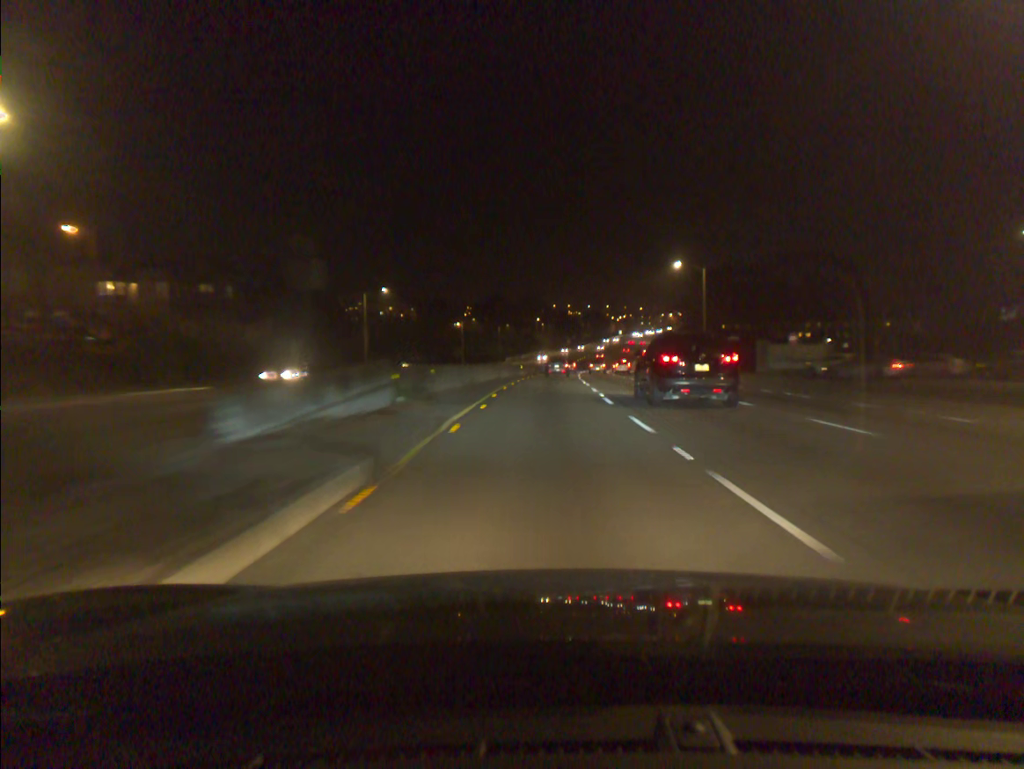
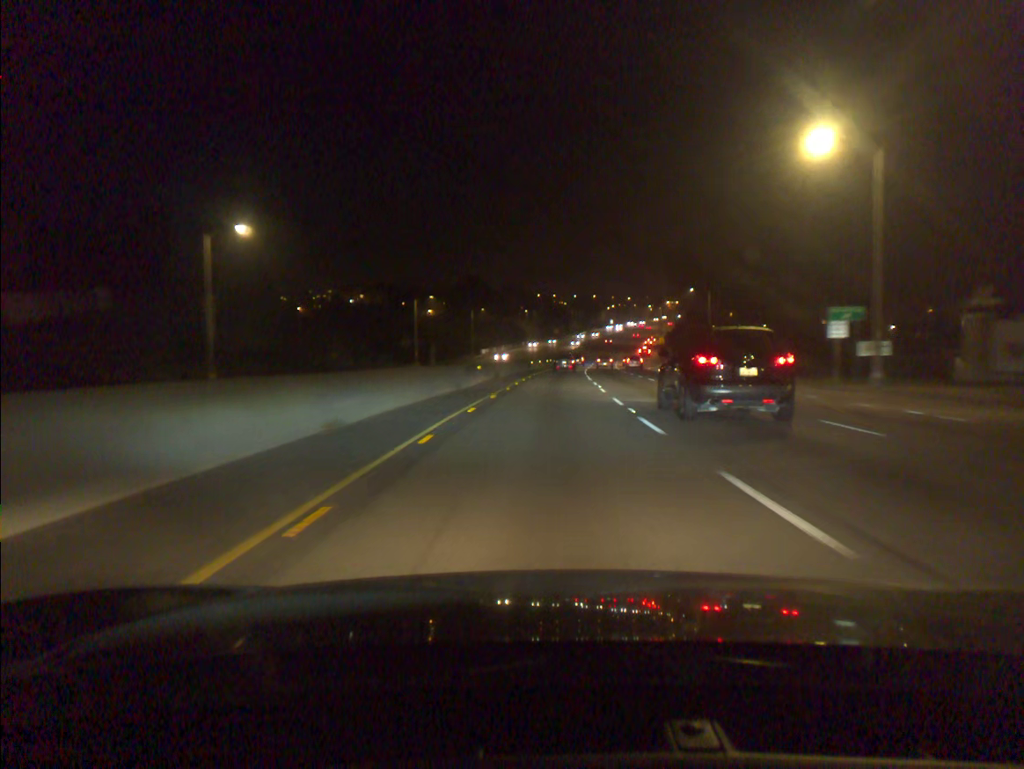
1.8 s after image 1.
(+0.4, +36.8) m; +1°
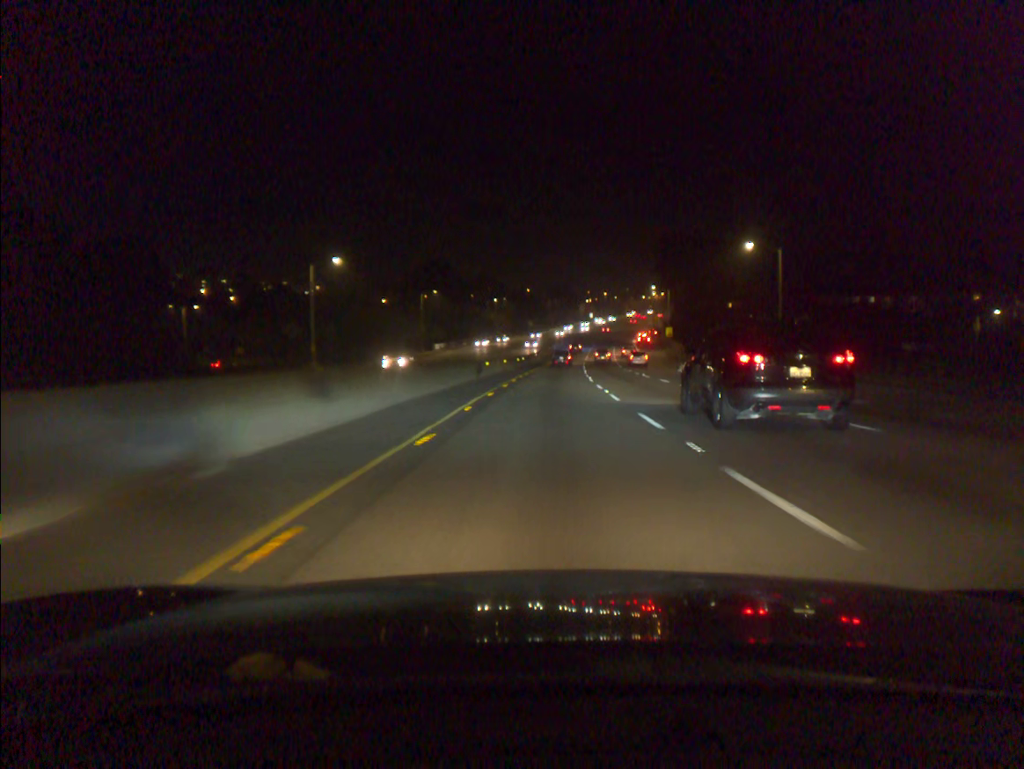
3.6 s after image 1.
(+0.5, +36.8) m; +2°
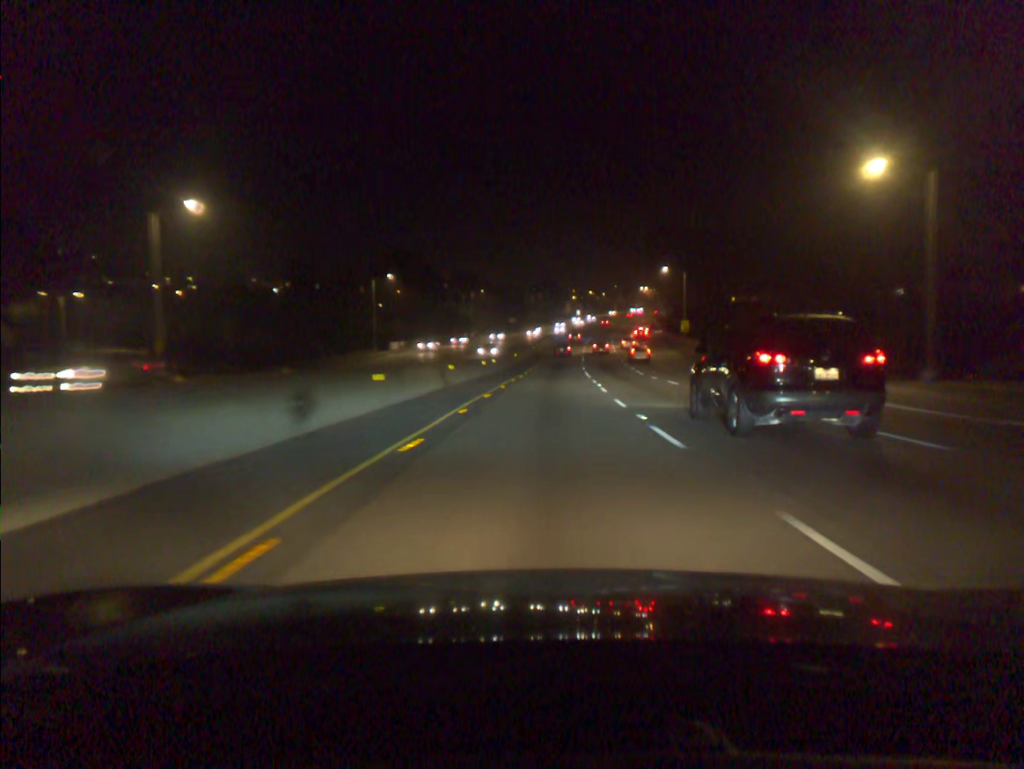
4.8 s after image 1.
(+0.3, +24.8) m; +1°
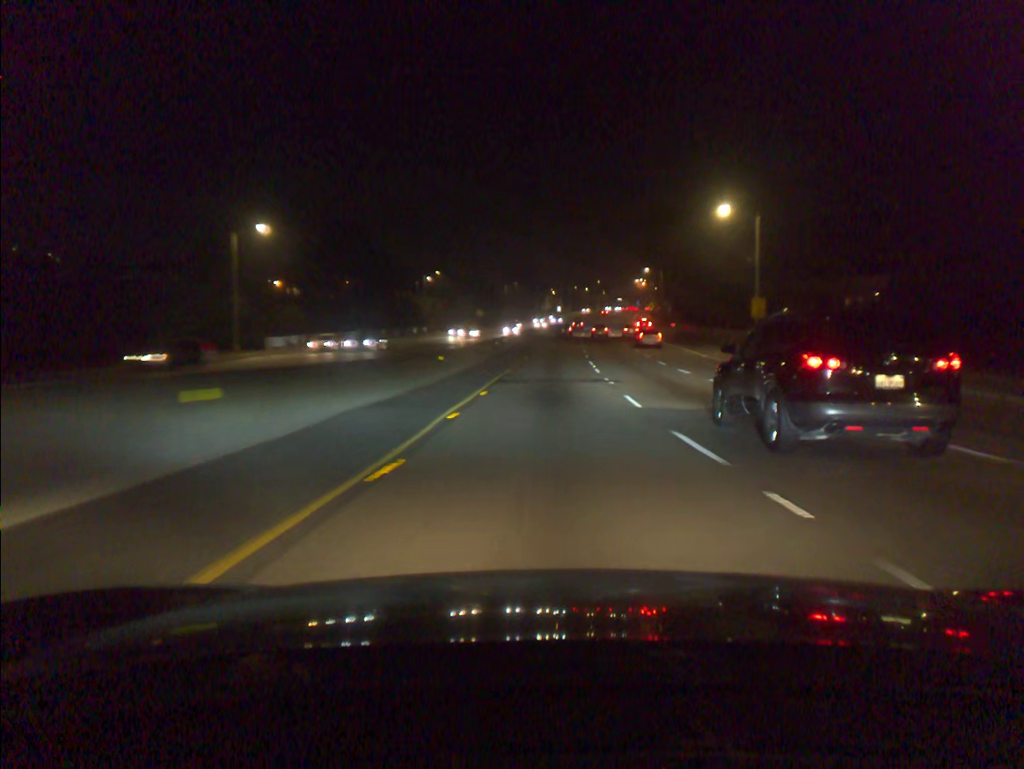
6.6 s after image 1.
(+0.5, +38.2) m; +2°
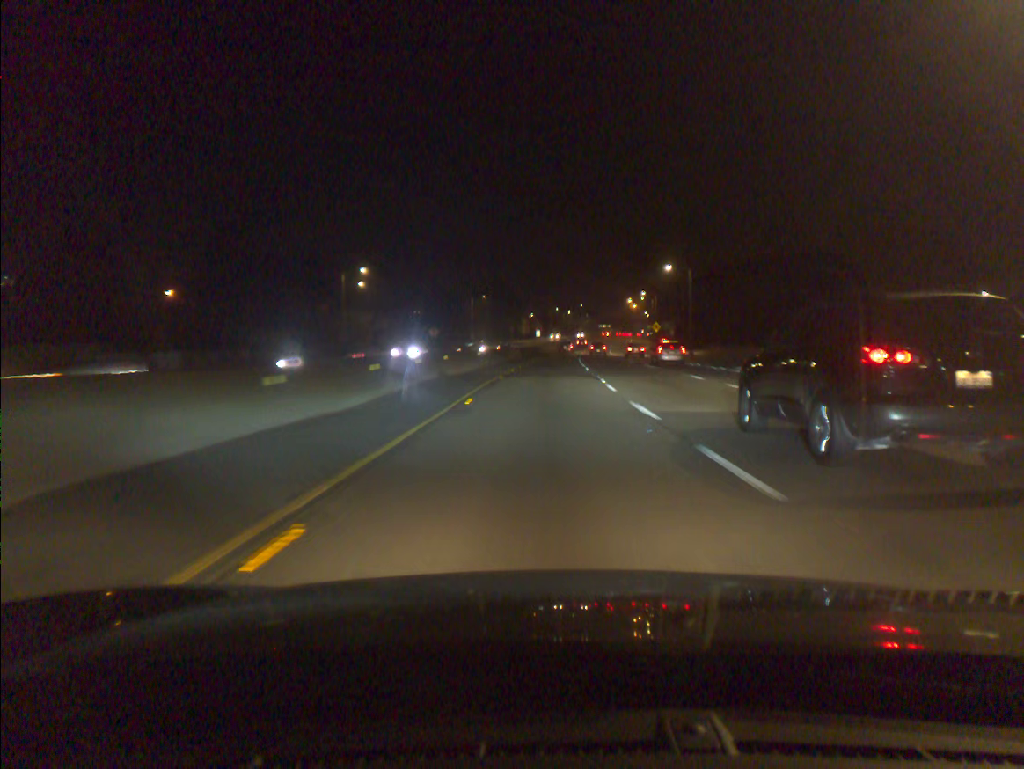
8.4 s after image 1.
(+0.6, +39.3) m; +2°
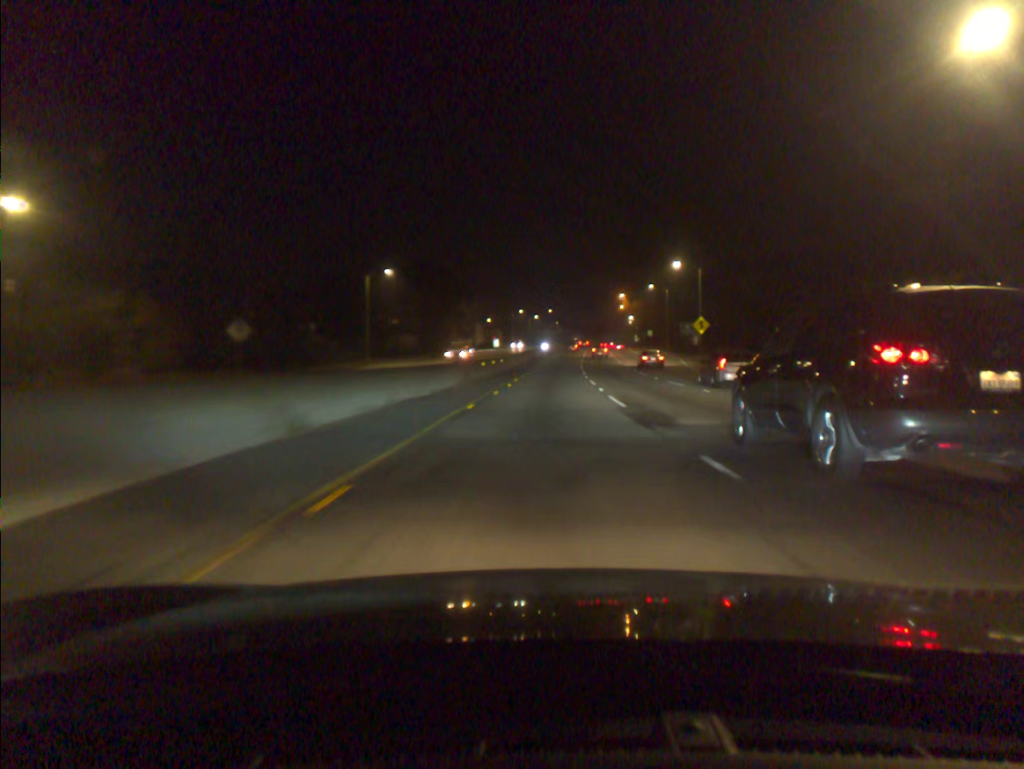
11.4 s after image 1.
(+1.5, +64.5) m; +3°
